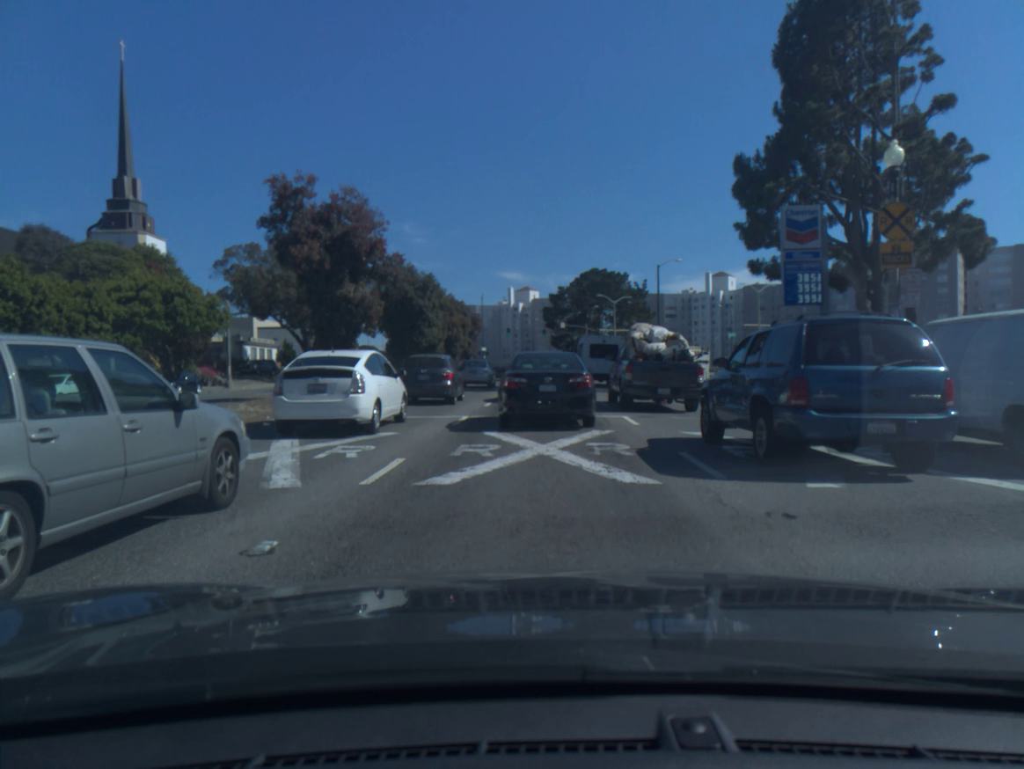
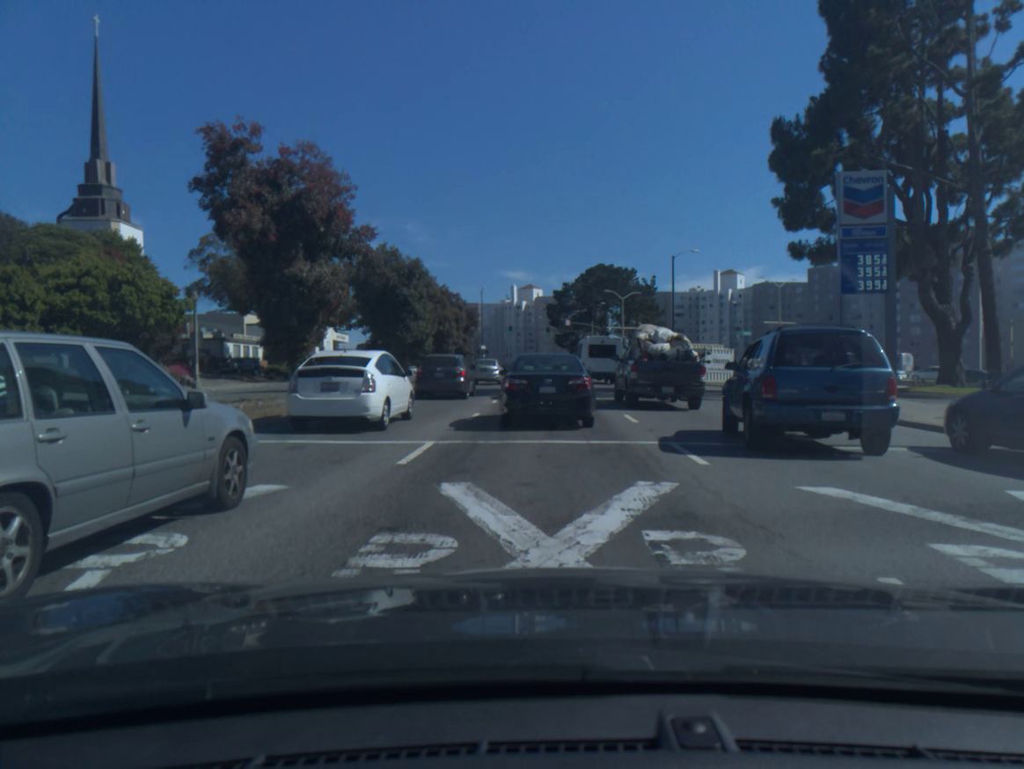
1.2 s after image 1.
(0.0, +6.1) m; 0°
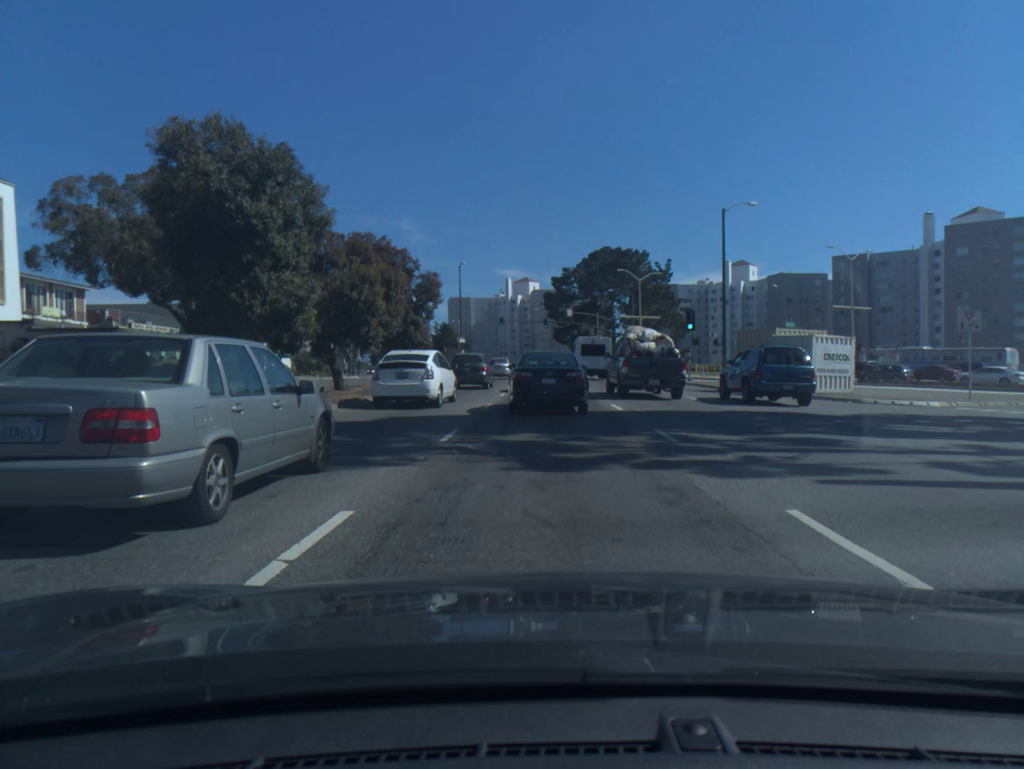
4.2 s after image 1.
(0.0, +20.3) m; 0°
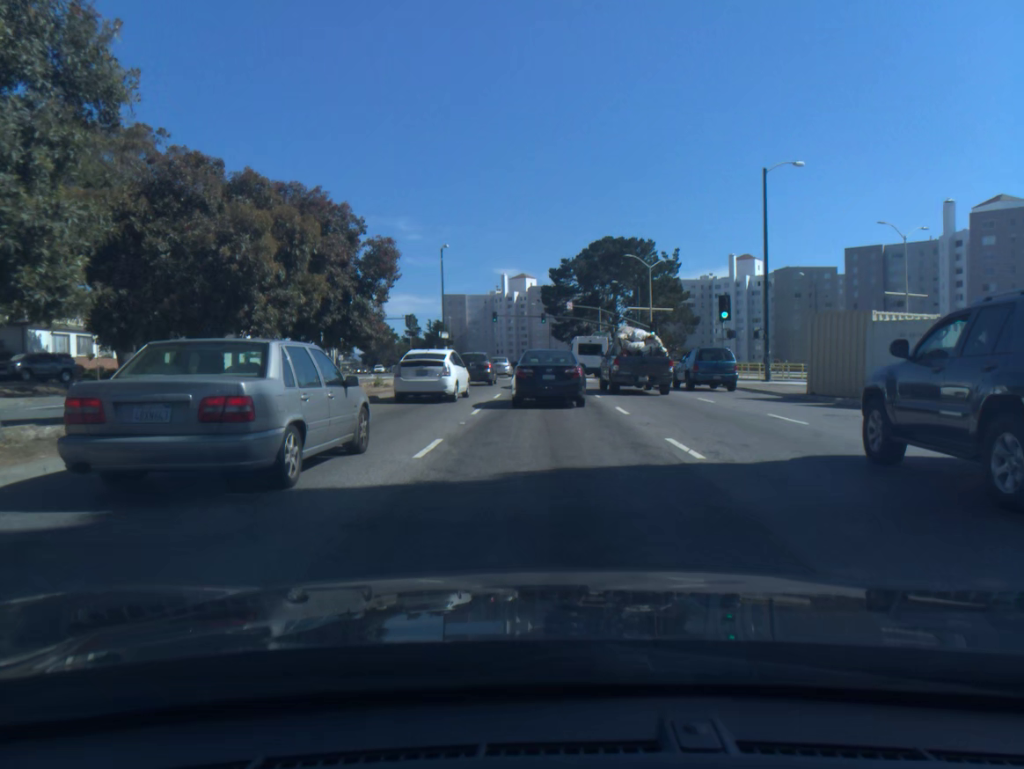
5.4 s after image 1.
(0.0, +10.0) m; 0°
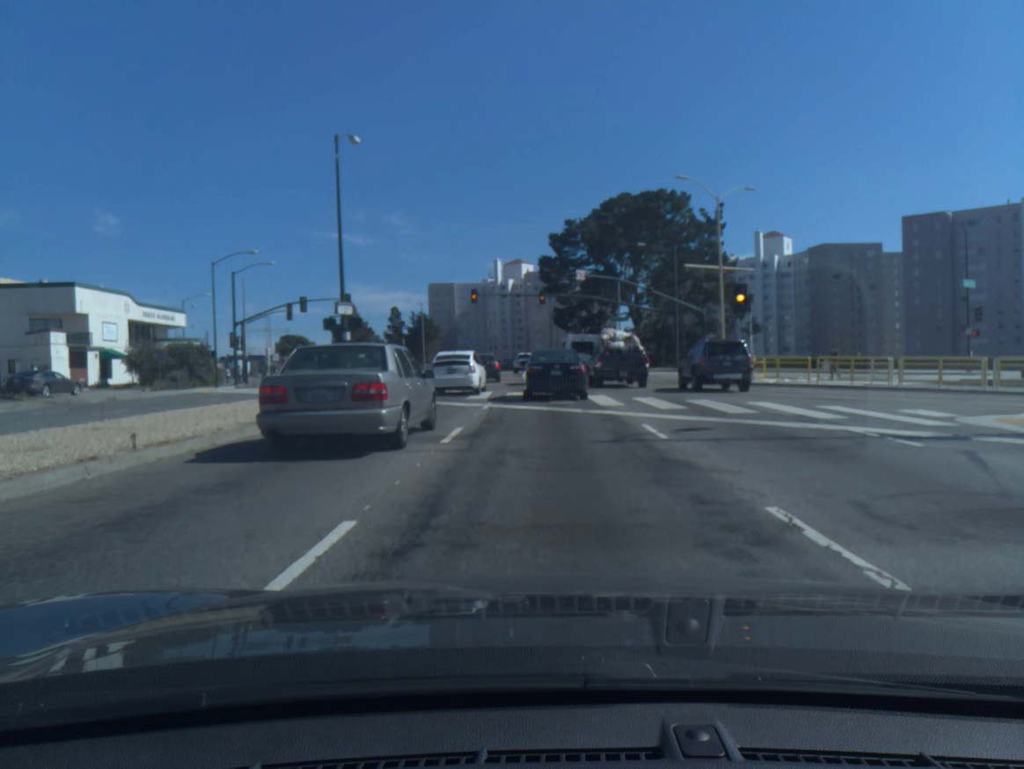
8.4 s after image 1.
(0.0, +28.0) m; 0°
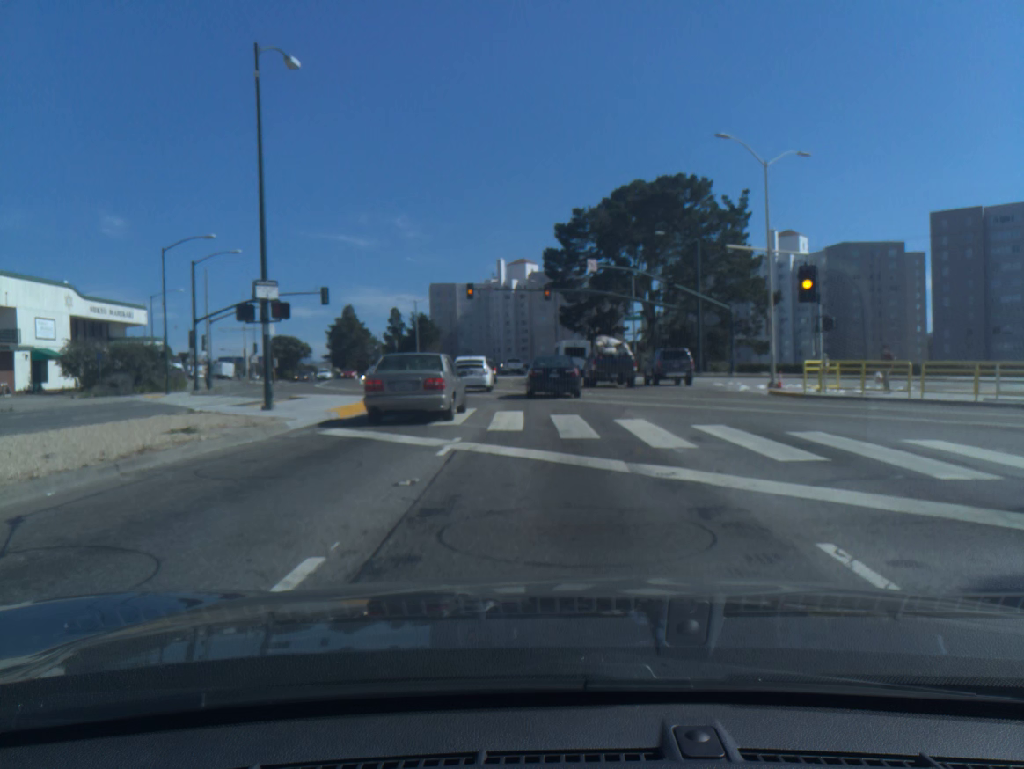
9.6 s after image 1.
(0.0, +8.7) m; -1°
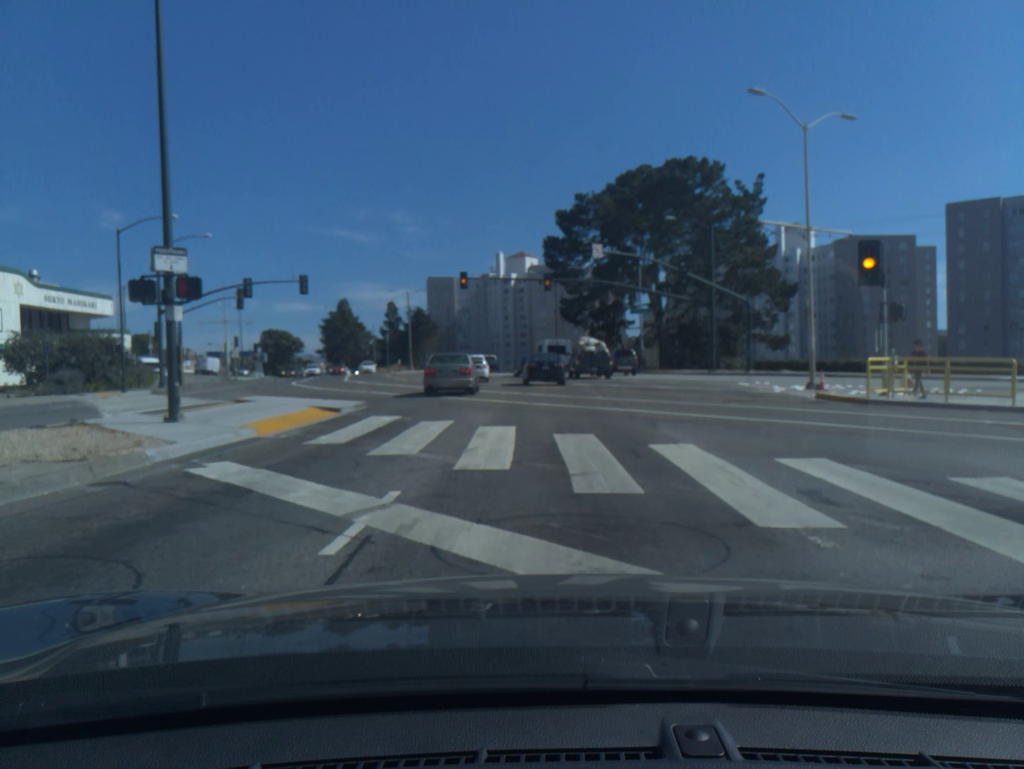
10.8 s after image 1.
(0.0, +5.4) m; +1°
